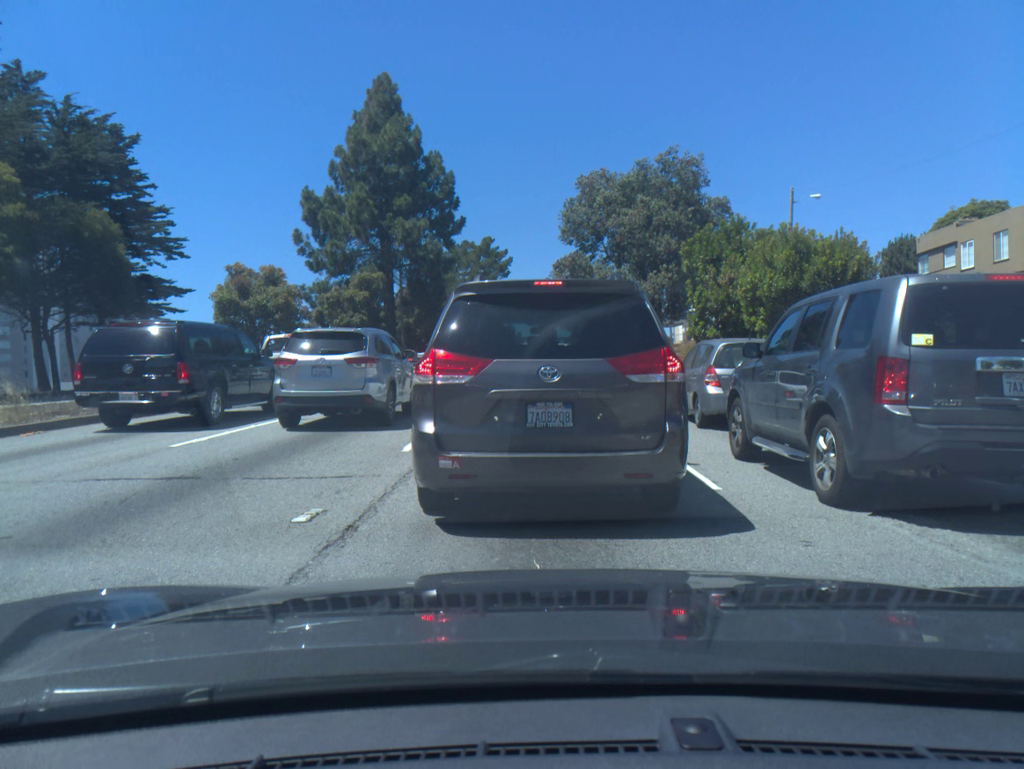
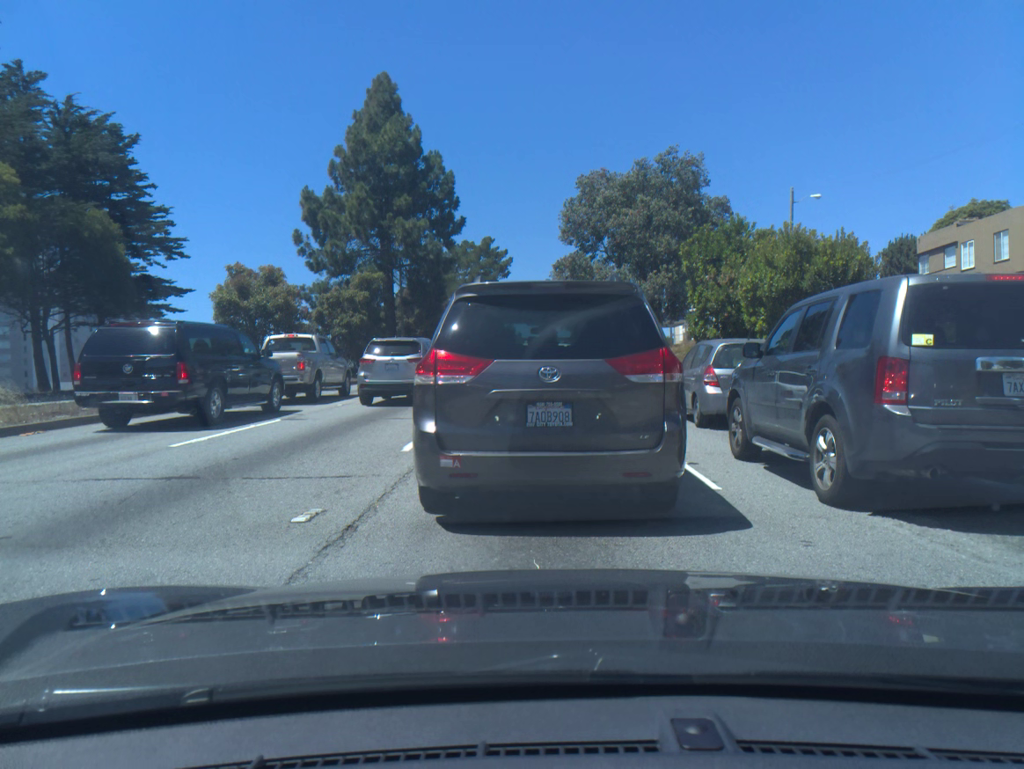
(-0.1, 0.0) m; 0°
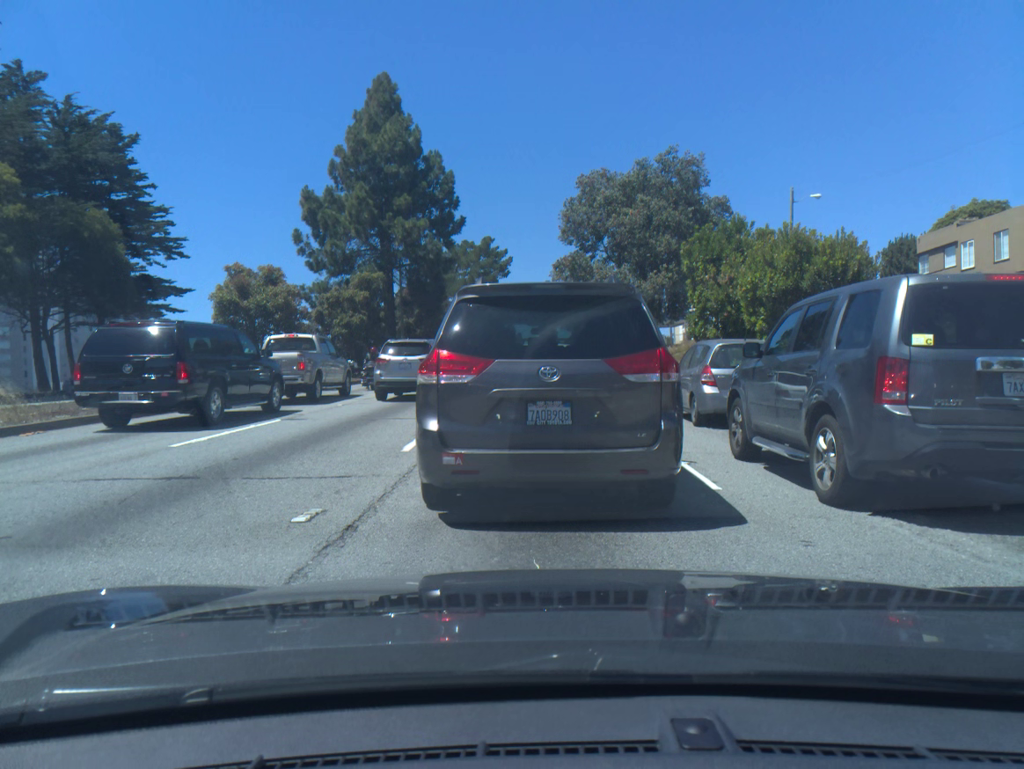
(0.0, 0.0) m; 0°
